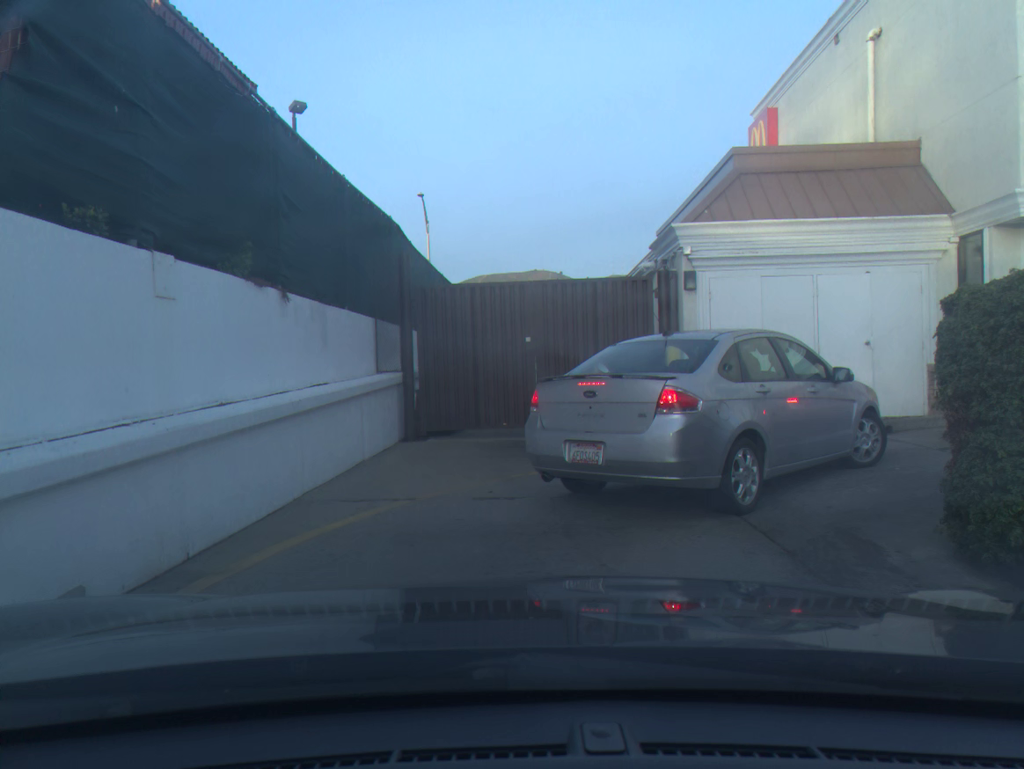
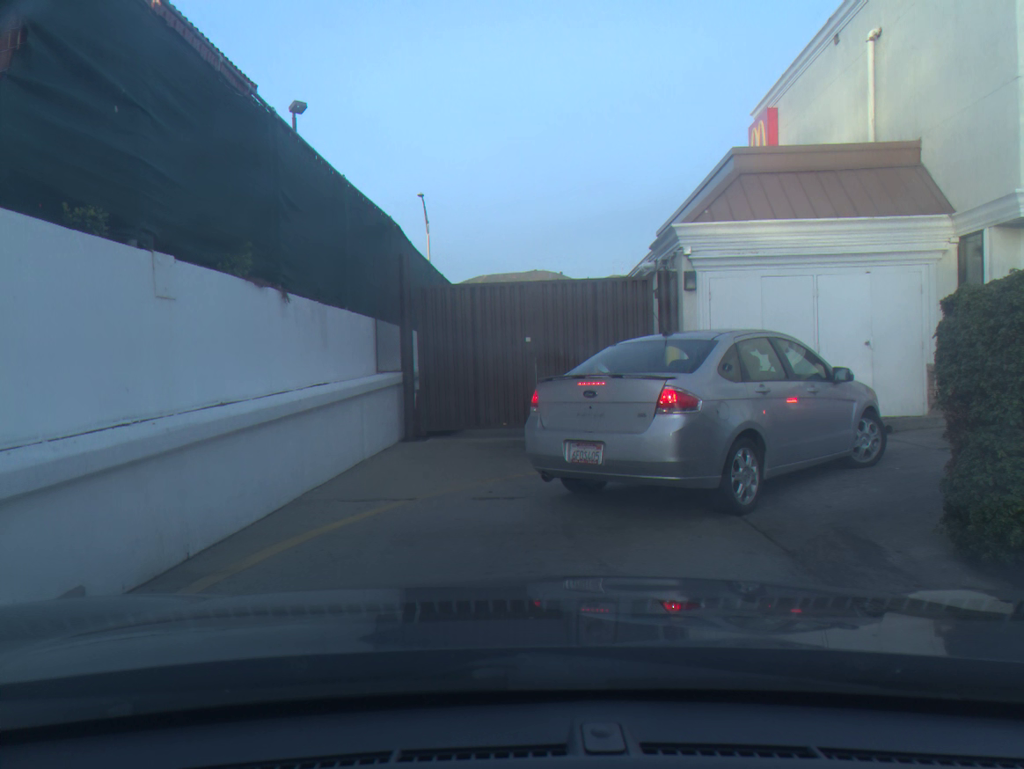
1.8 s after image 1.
(0.0, 0.0) m; 0°
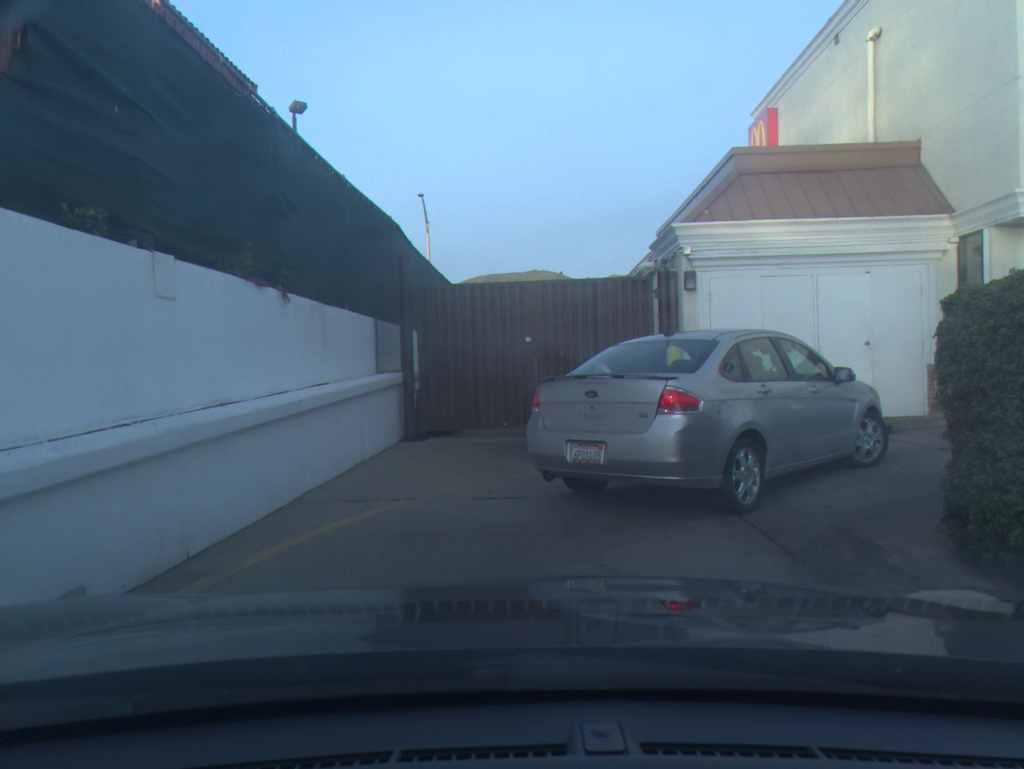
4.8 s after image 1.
(0.0, 0.0) m; 0°
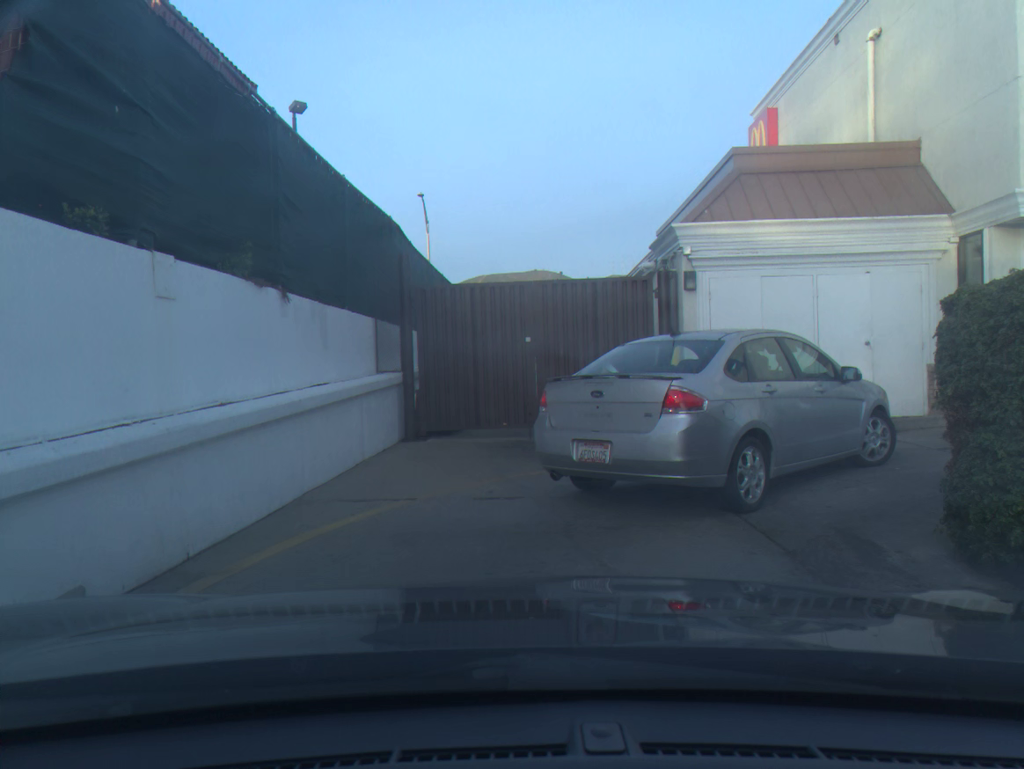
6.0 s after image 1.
(0.0, 0.0) m; 0°
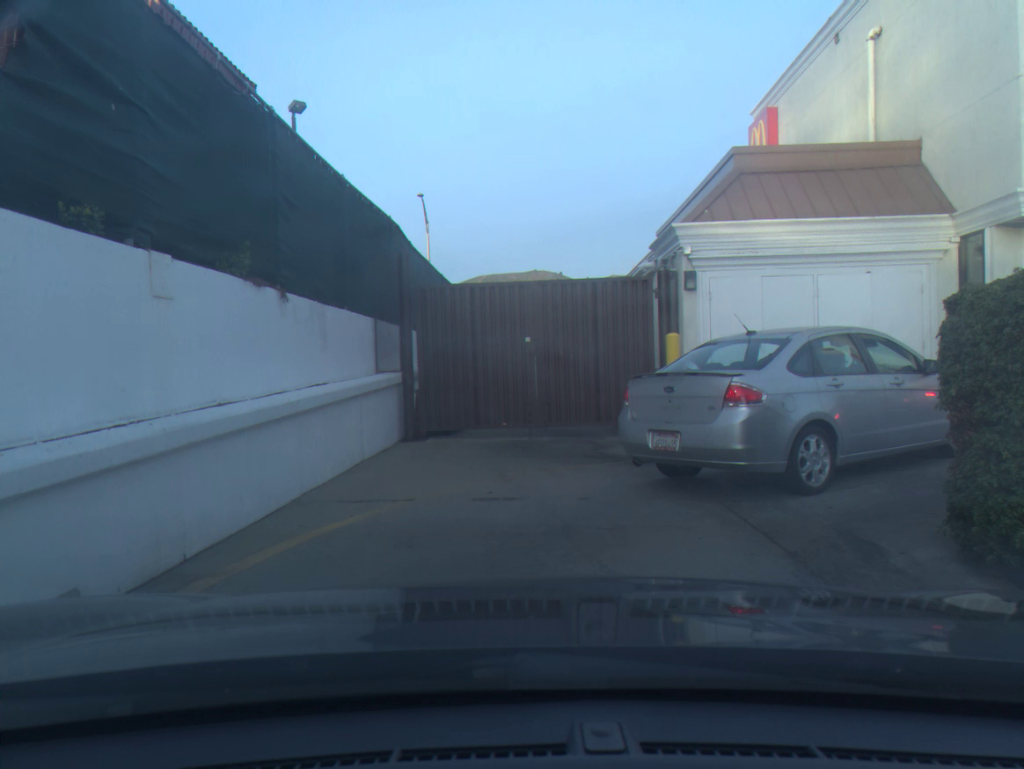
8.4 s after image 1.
(0.0, +0.1) m; 0°
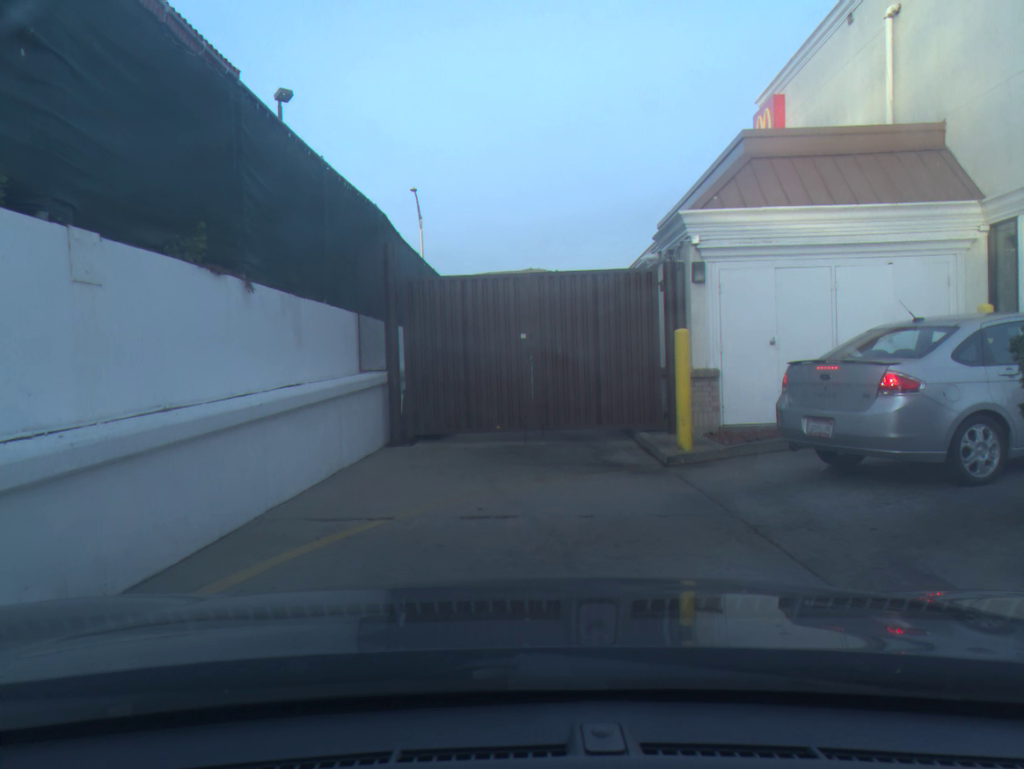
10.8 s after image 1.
(0.0, +0.9) m; 0°
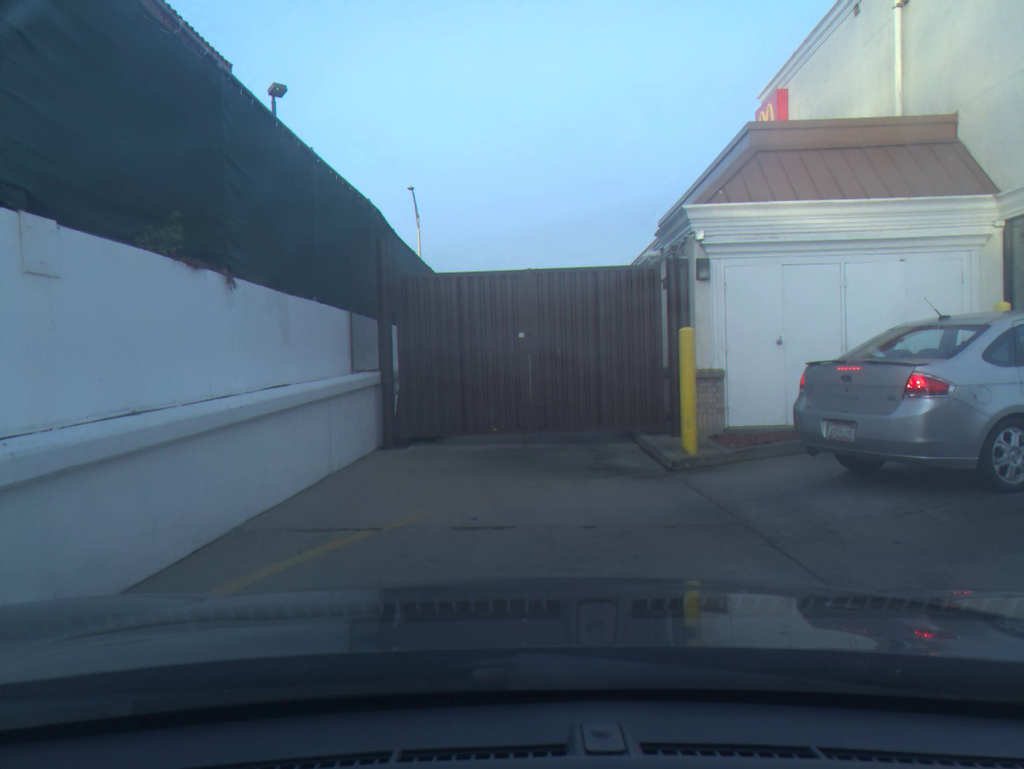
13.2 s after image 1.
(0.0, +0.4) m; 0°
